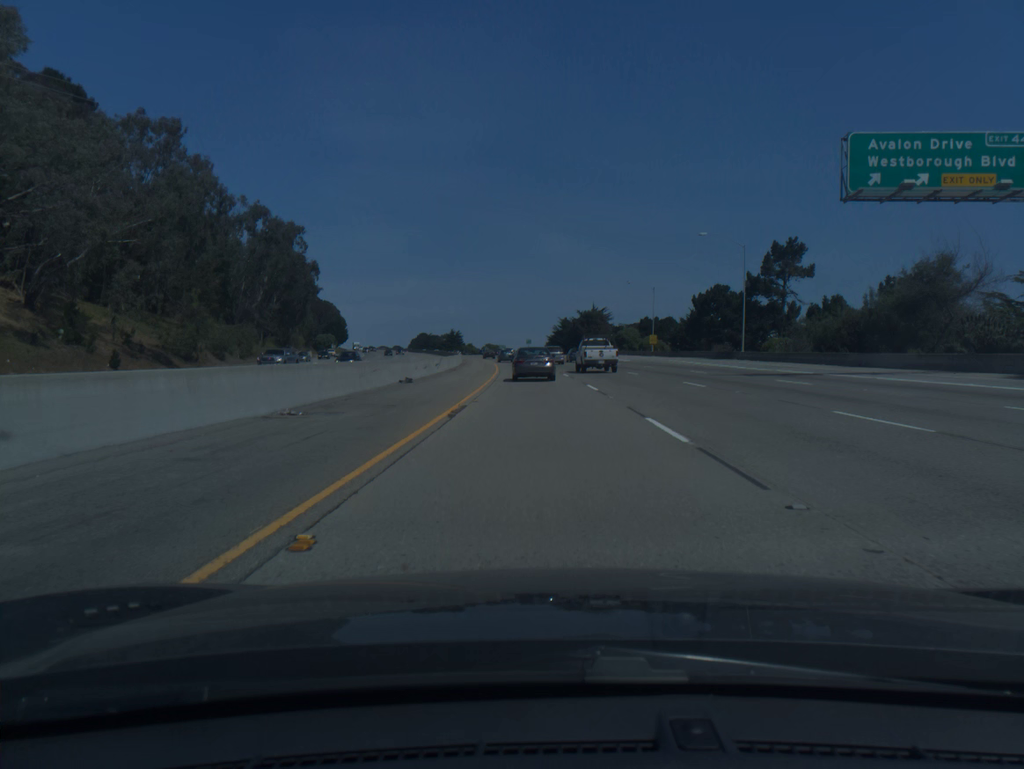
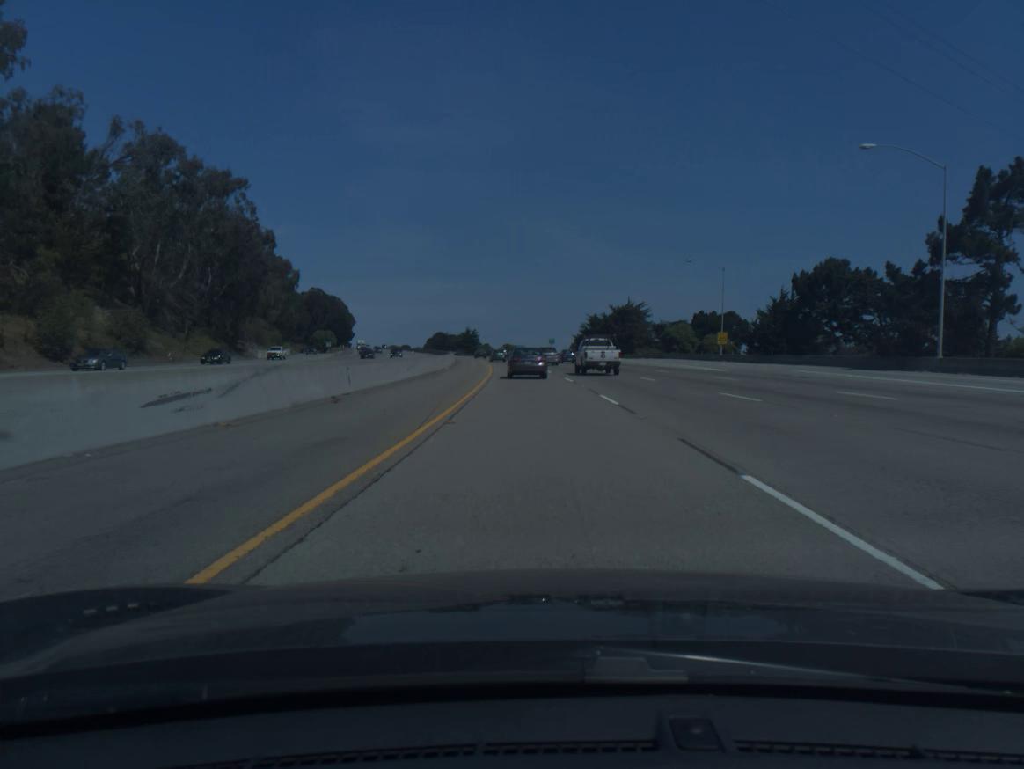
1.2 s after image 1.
(-0.5, +35.4) m; -2°
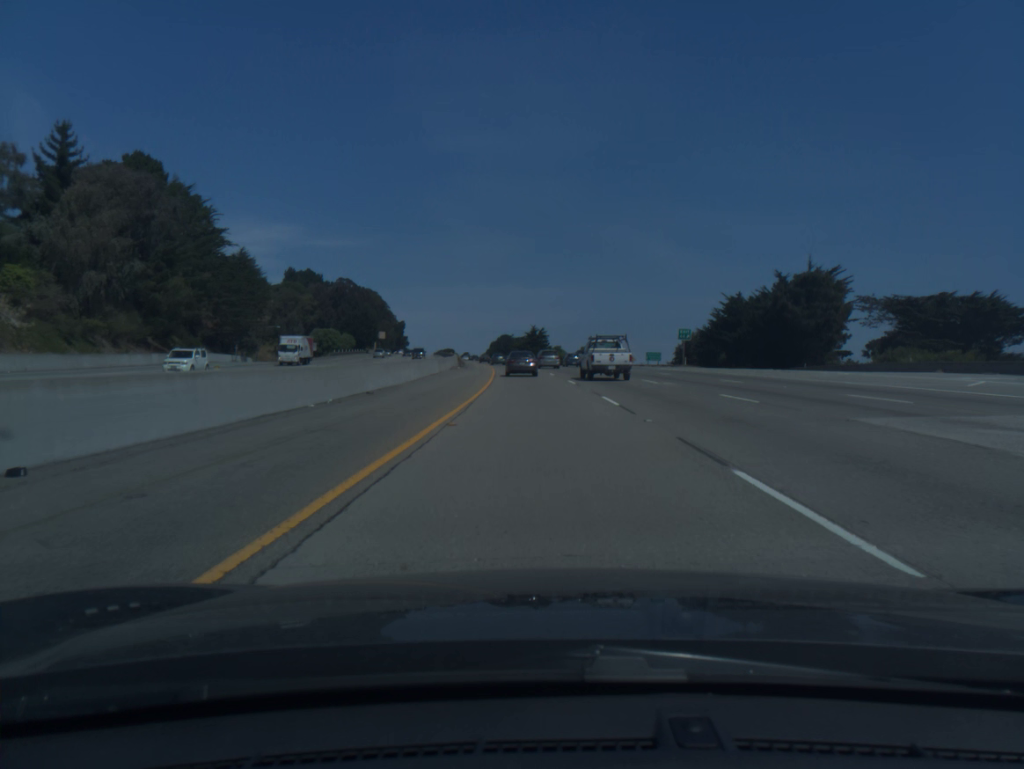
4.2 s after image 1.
(-4.2, +87.0) m; -6°
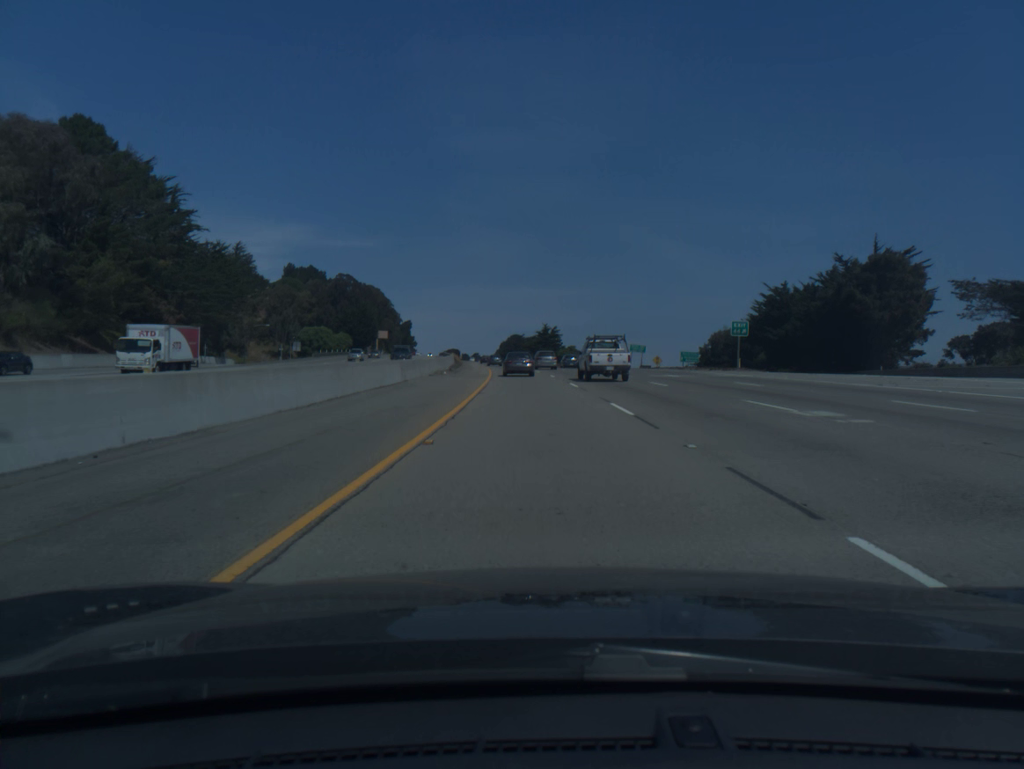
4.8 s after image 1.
(-0.1, +17.4) m; -1°
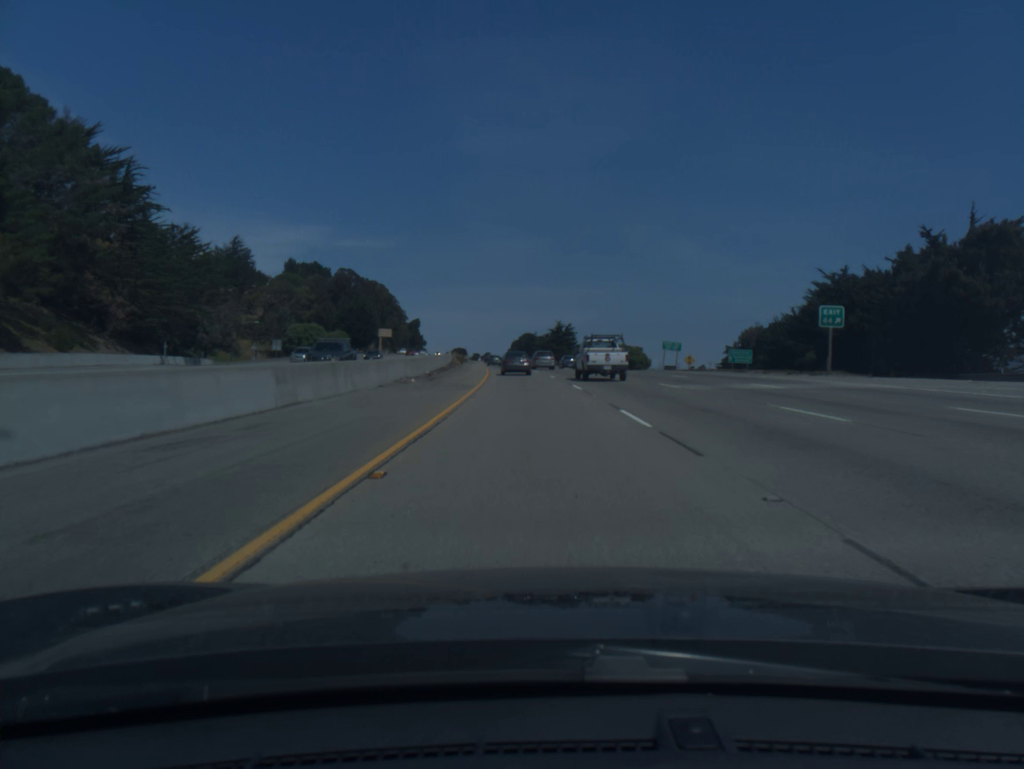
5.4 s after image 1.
(-0.1, +17.5) m; -1°
